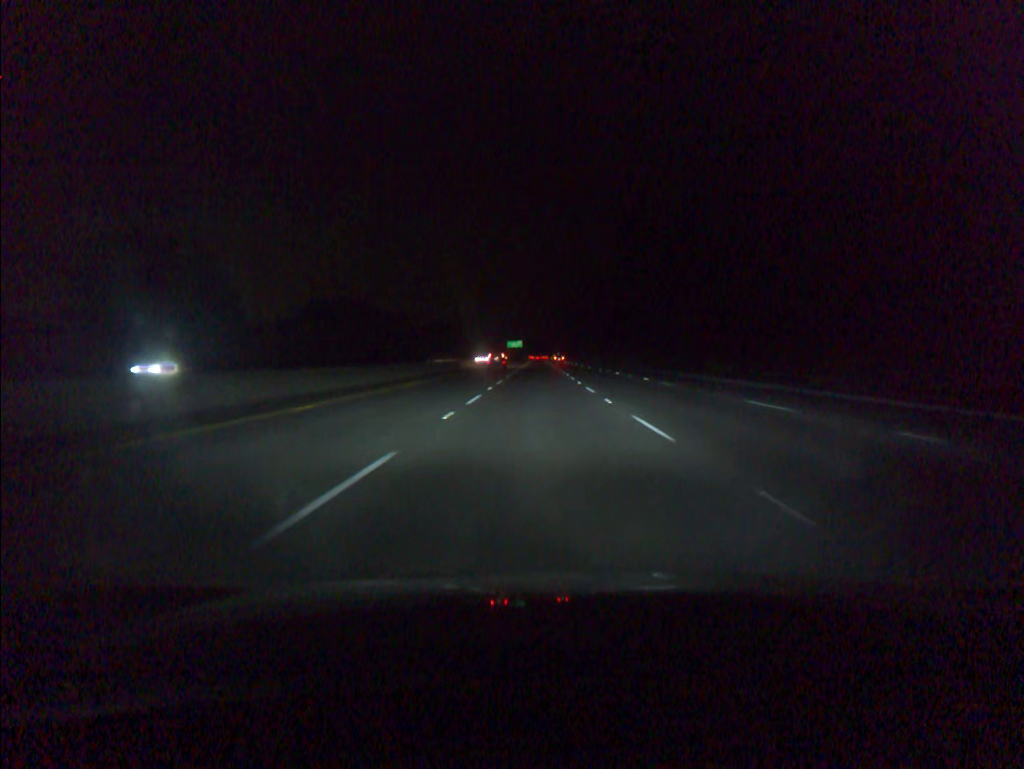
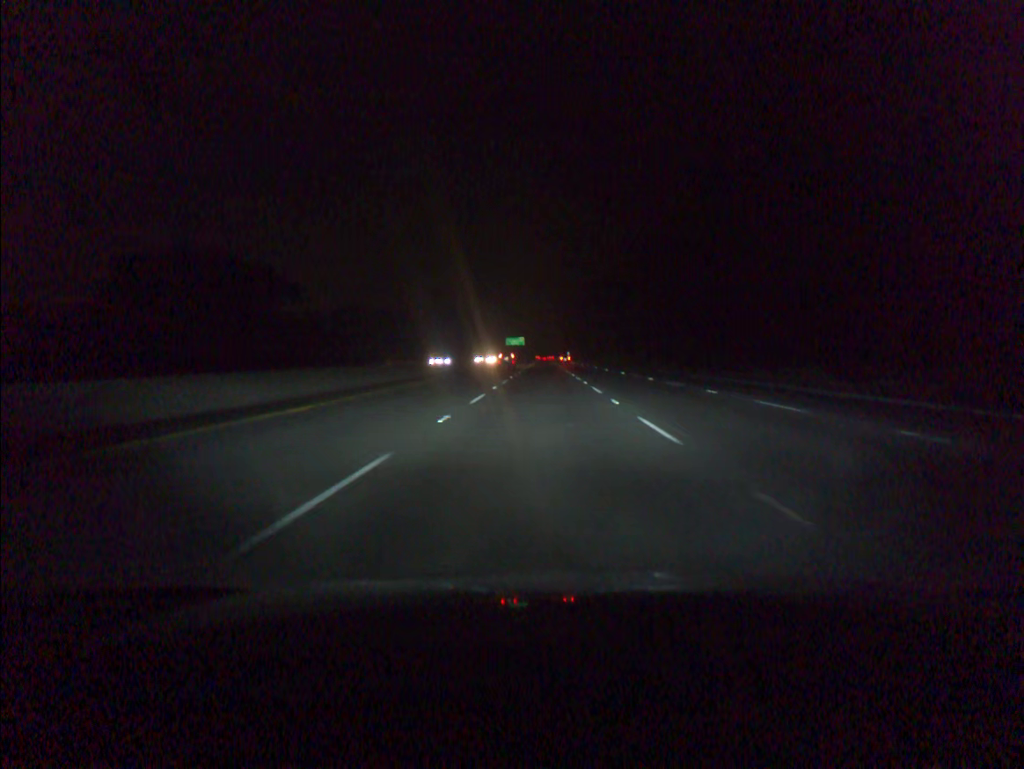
(-0.3, +73.3) m; 0°
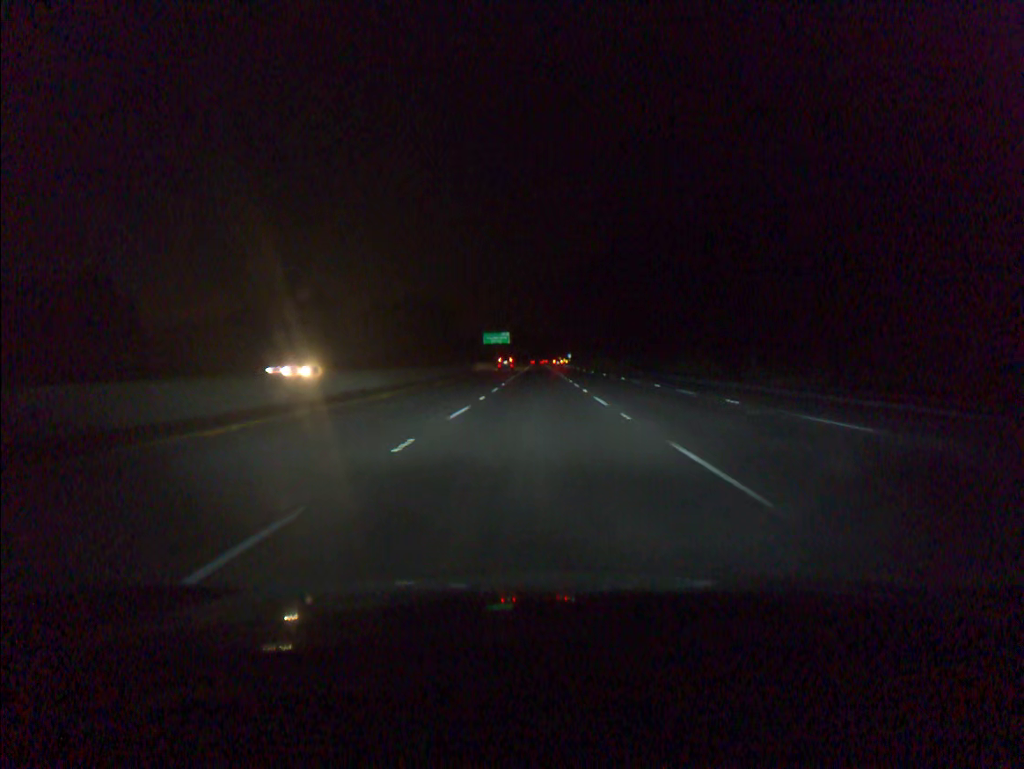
(+0.4, +91.6) m; 0°
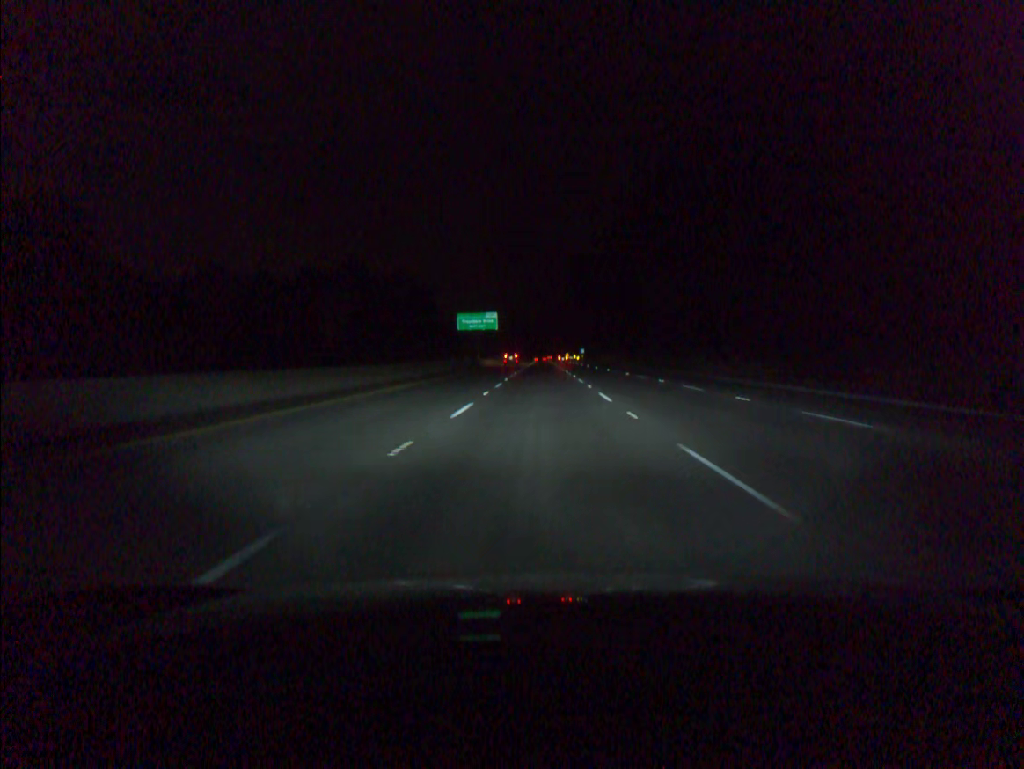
(-0.3, +73.2) m; 0°
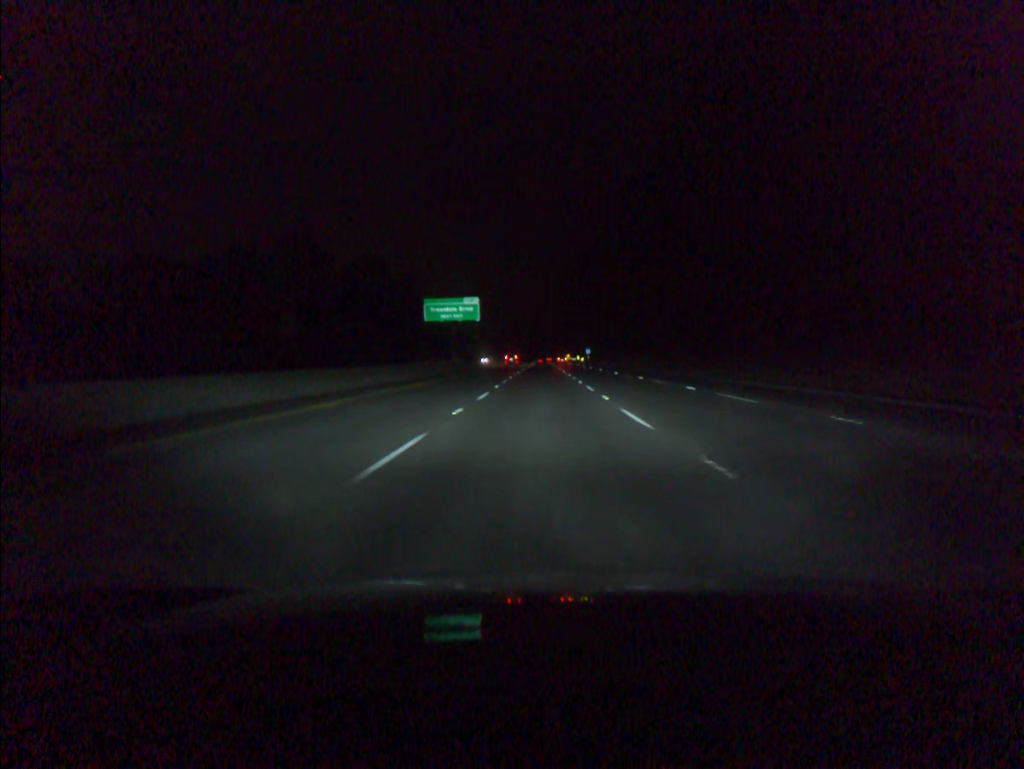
(0.0, +36.6) m; 0°
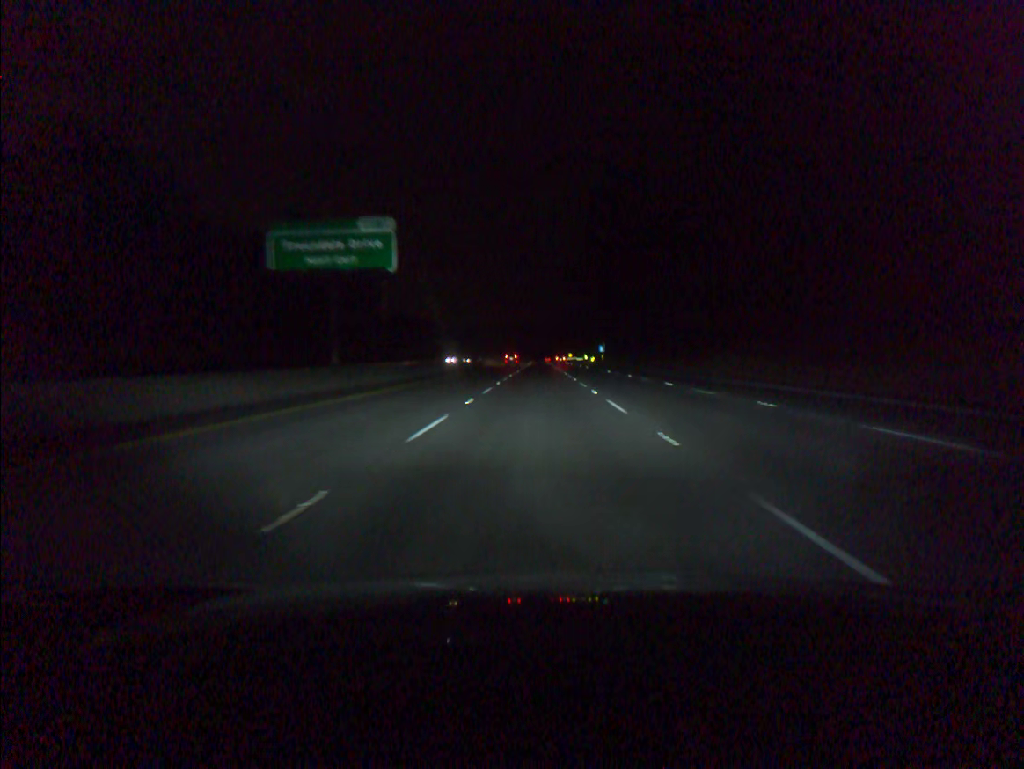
(+0.1, +54.9) m; 0°
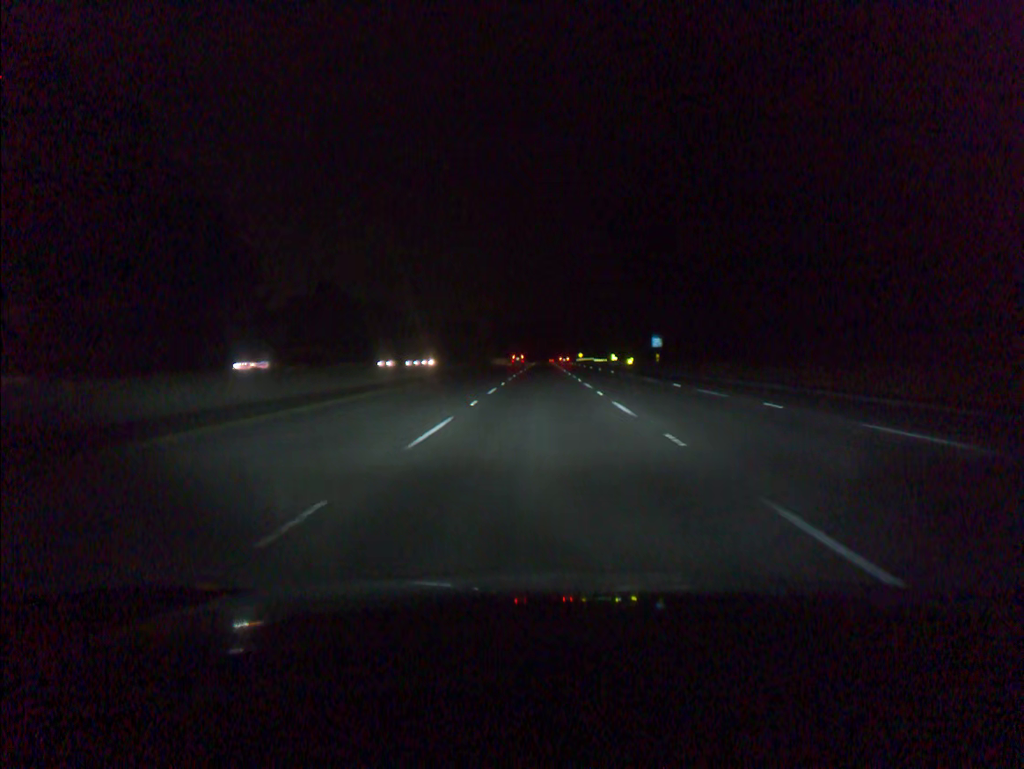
(-0.2, +73.2) m; 0°
